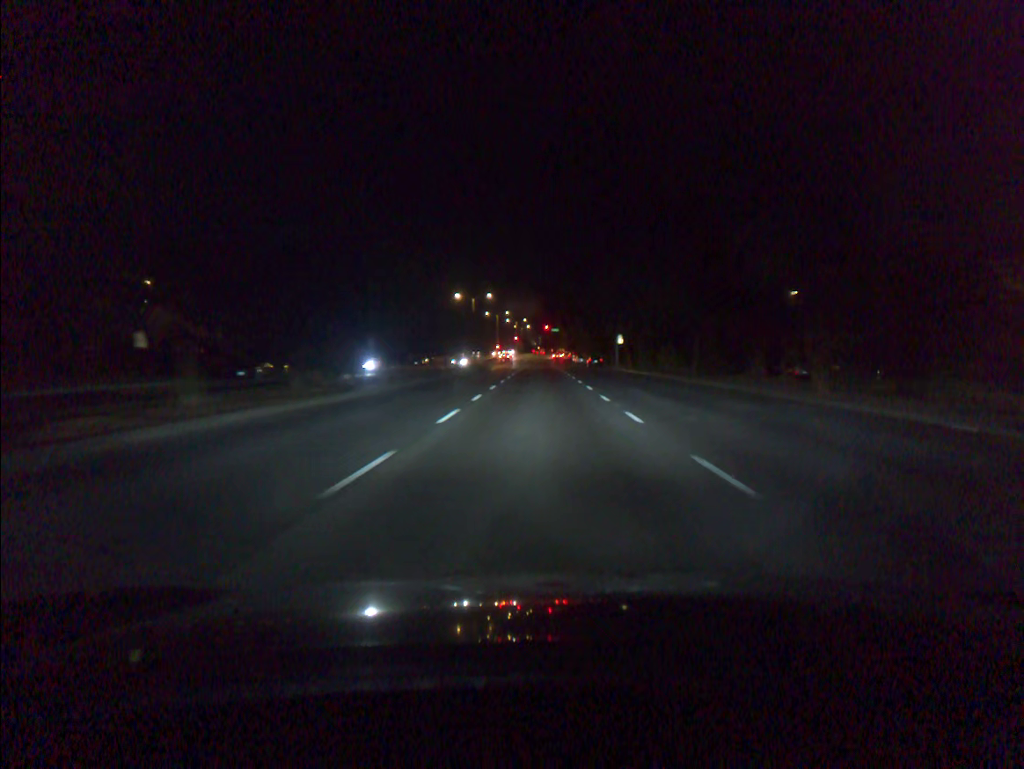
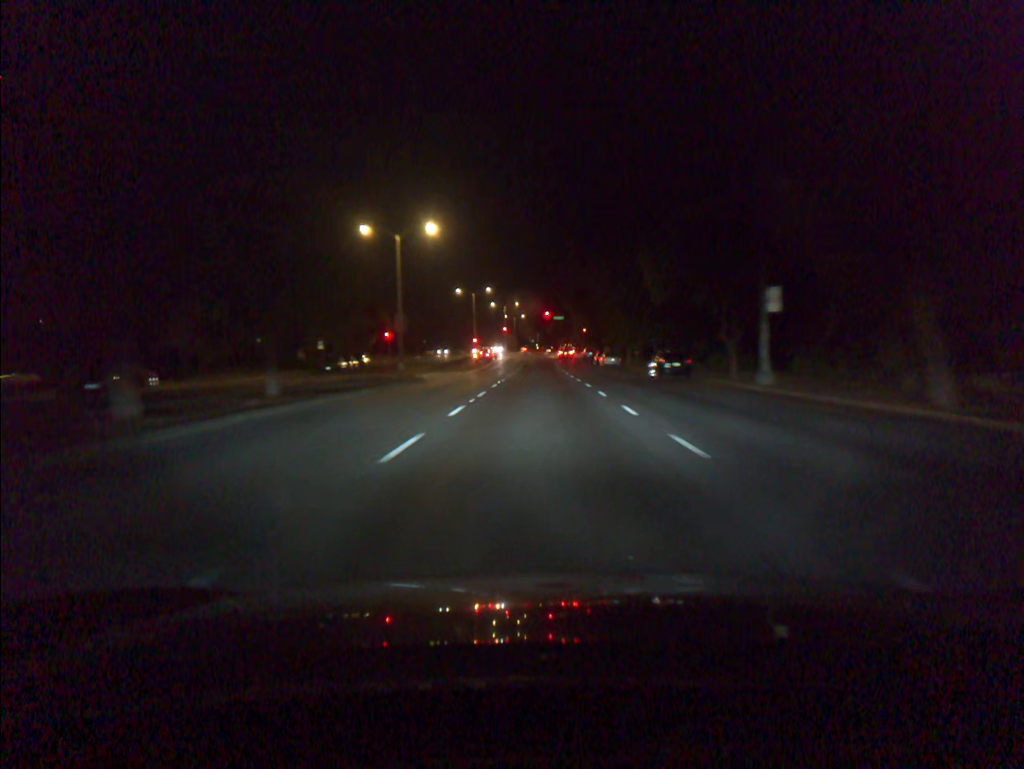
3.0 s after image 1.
(0.0, +55.8) m; 0°
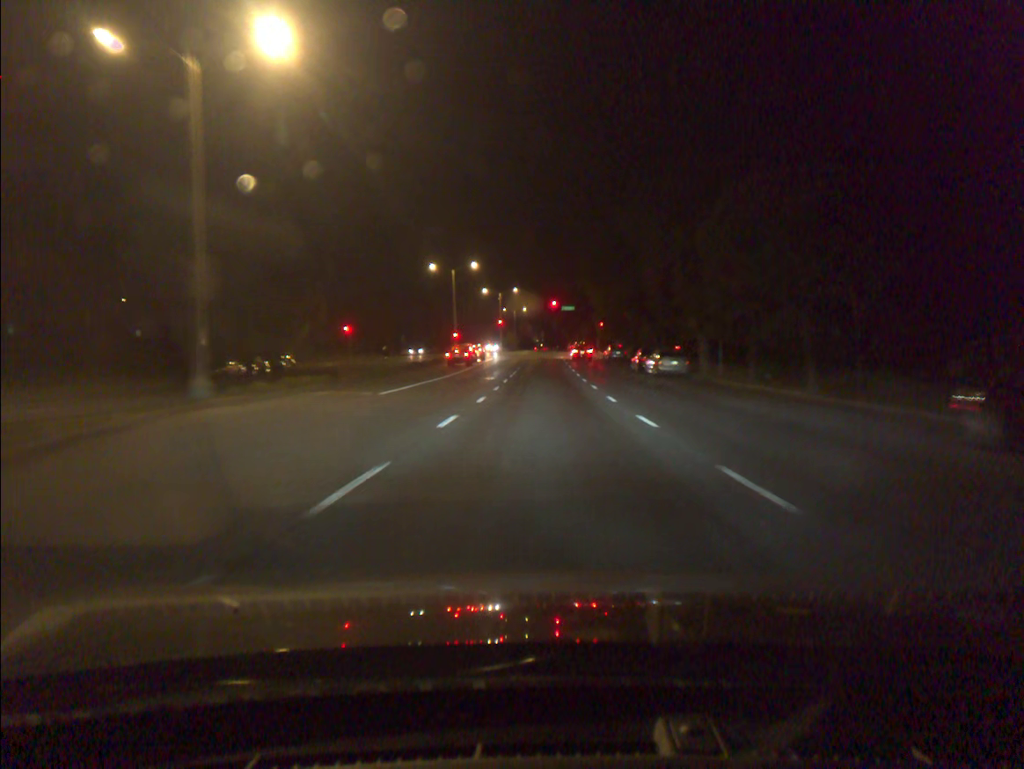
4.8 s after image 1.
(0.0, +31.1) m; 0°
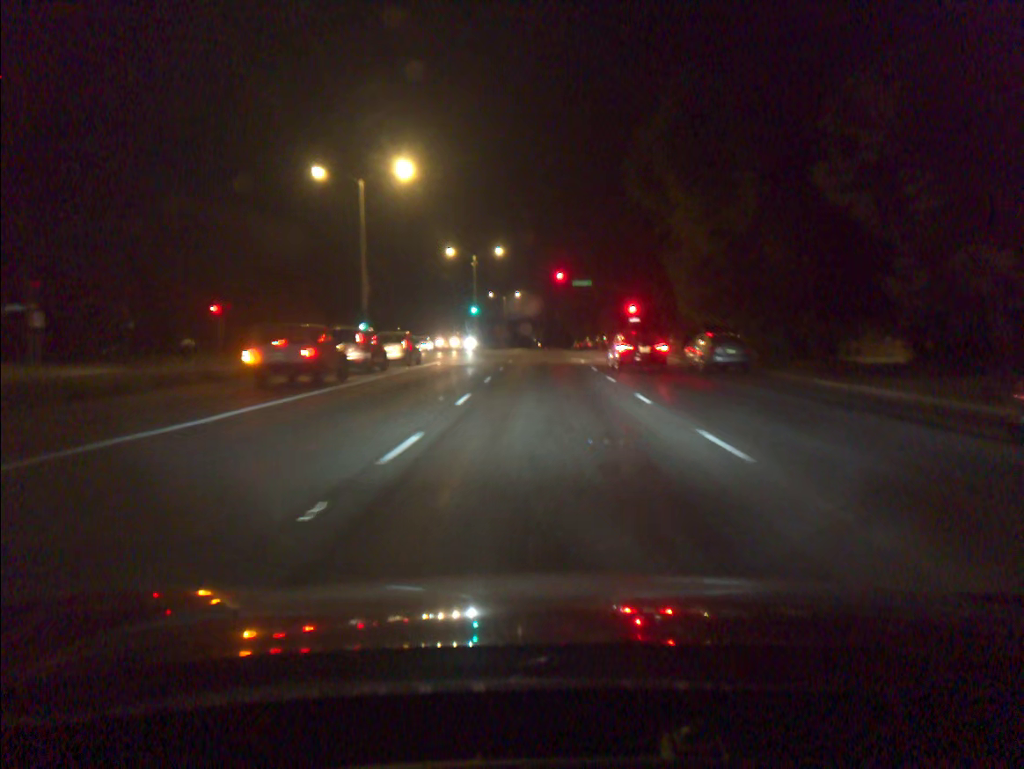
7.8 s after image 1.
(0.0, +41.8) m; 0°
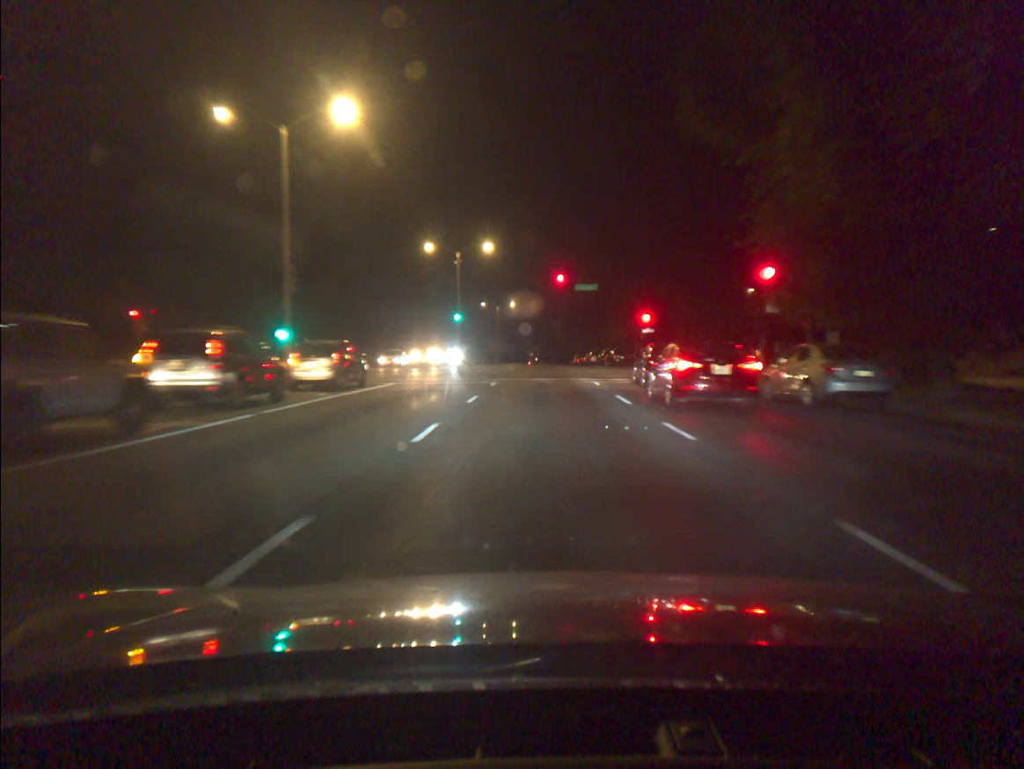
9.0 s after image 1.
(0.0, +12.1) m; 0°
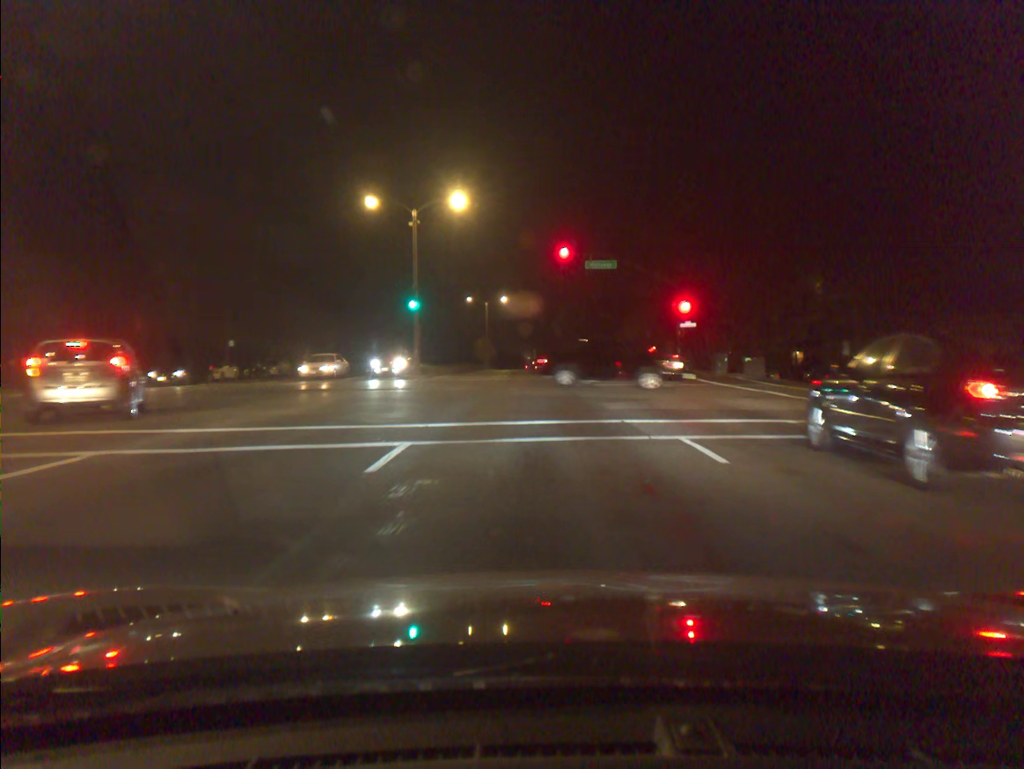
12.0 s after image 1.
(0.0, +19.0) m; +1°
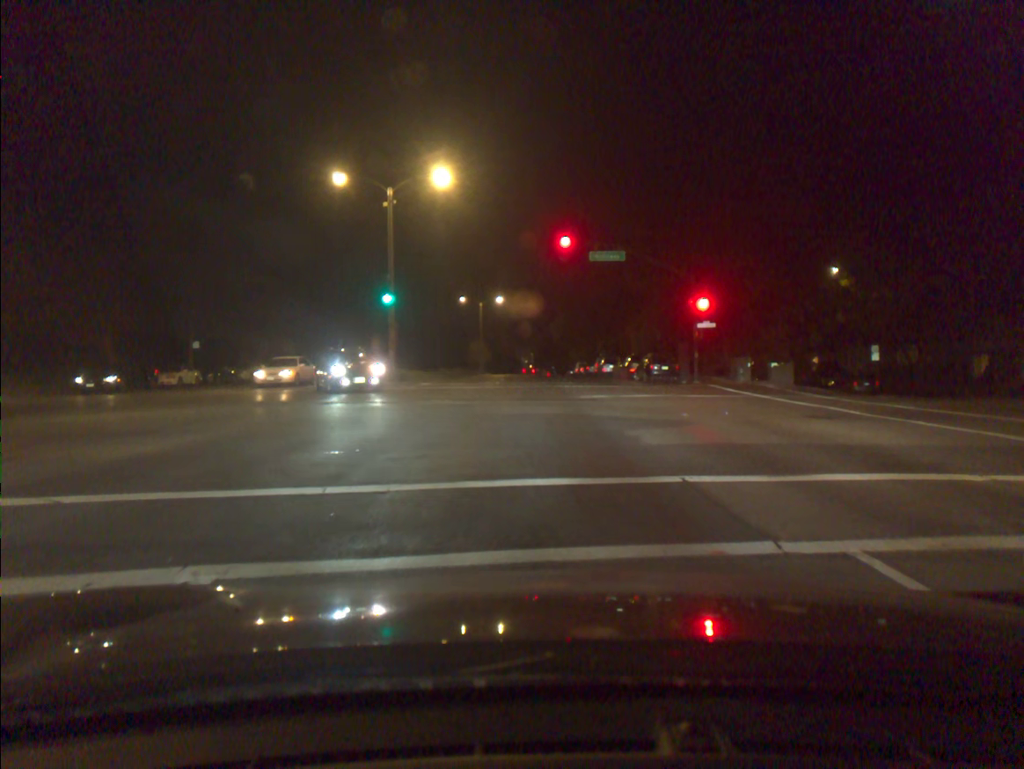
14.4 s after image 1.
(0.0, +6.1) m; 0°
